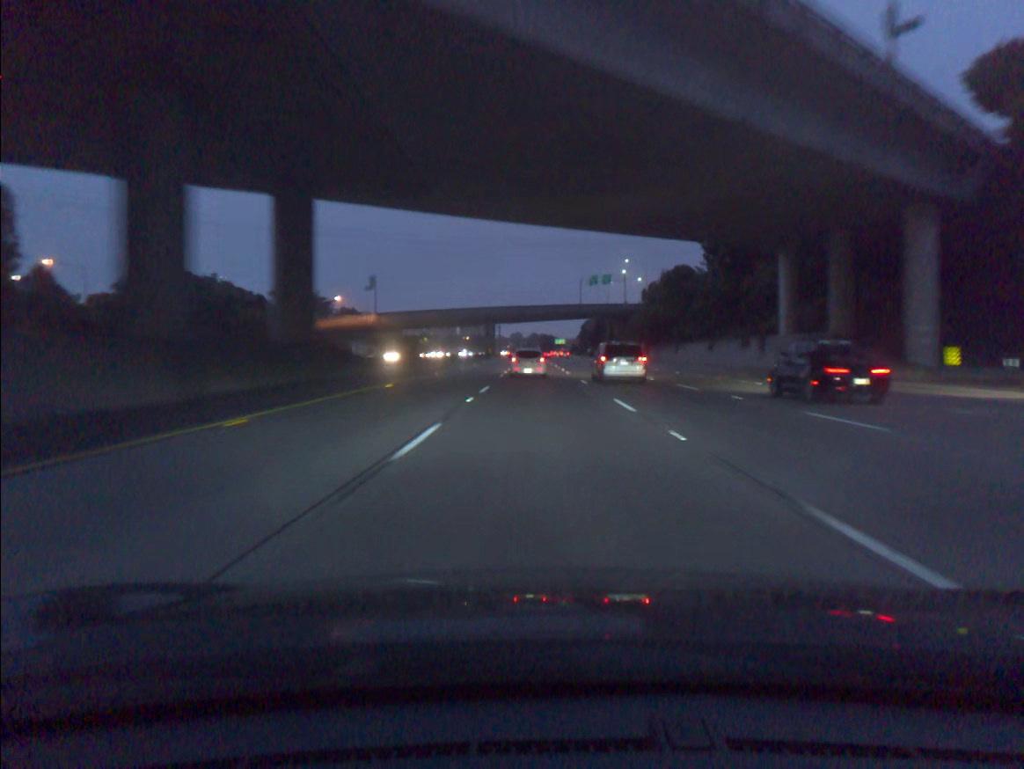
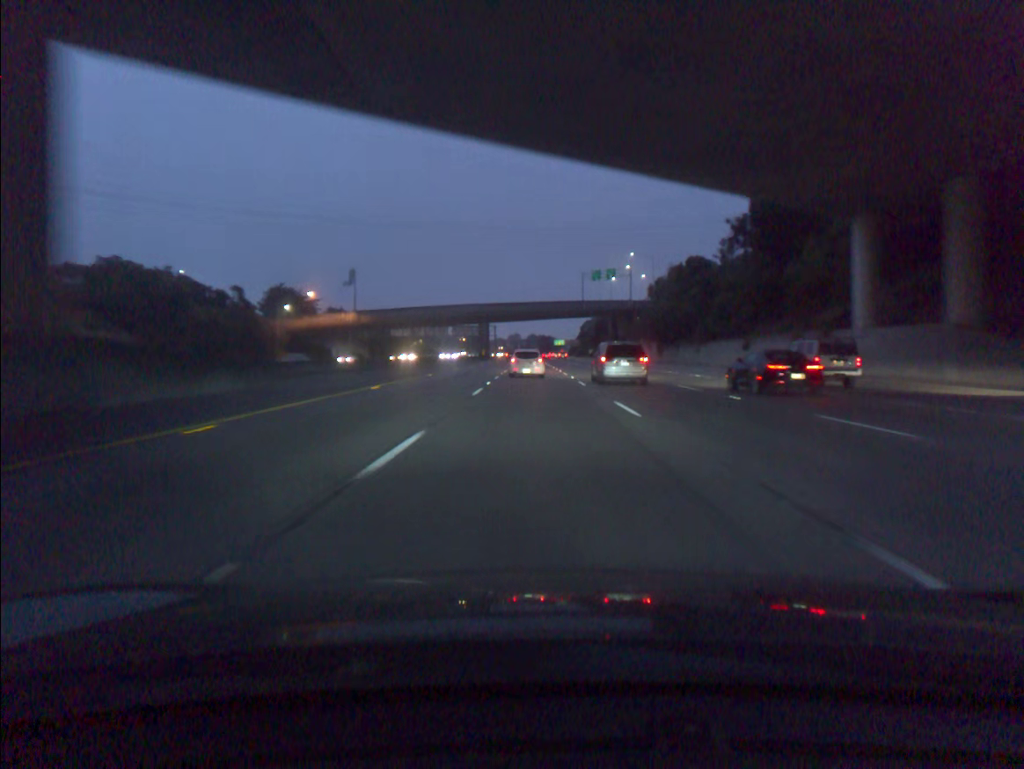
(0.0, +15.9) m; 0°
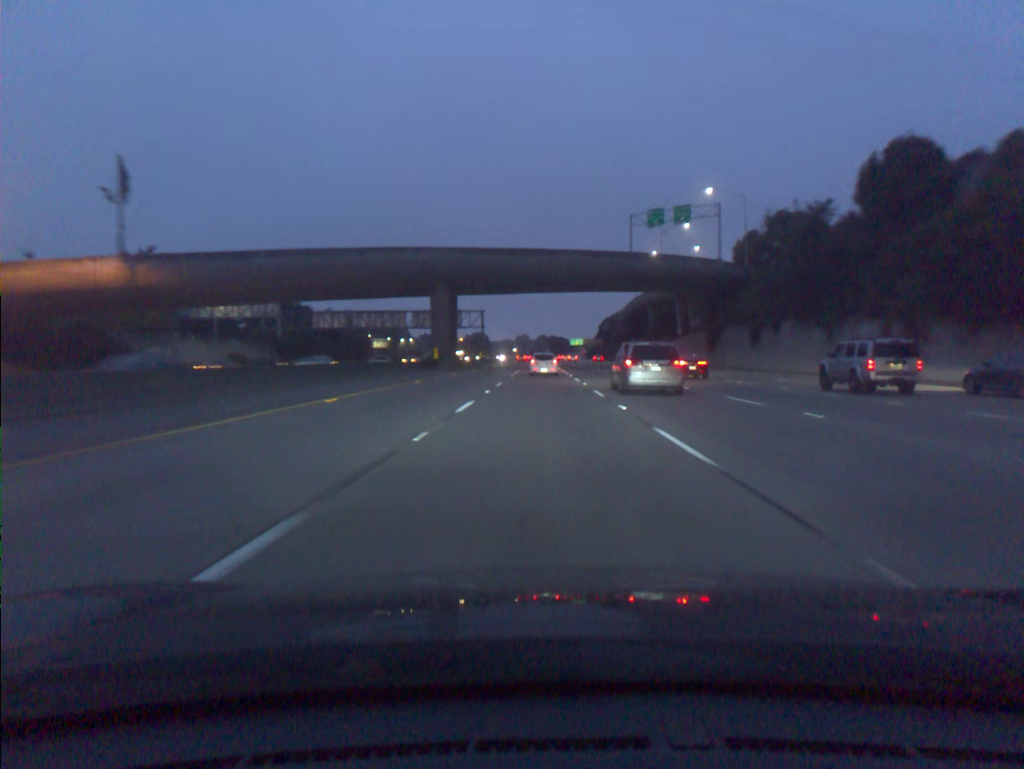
(-0.5, +79.3) m; -1°
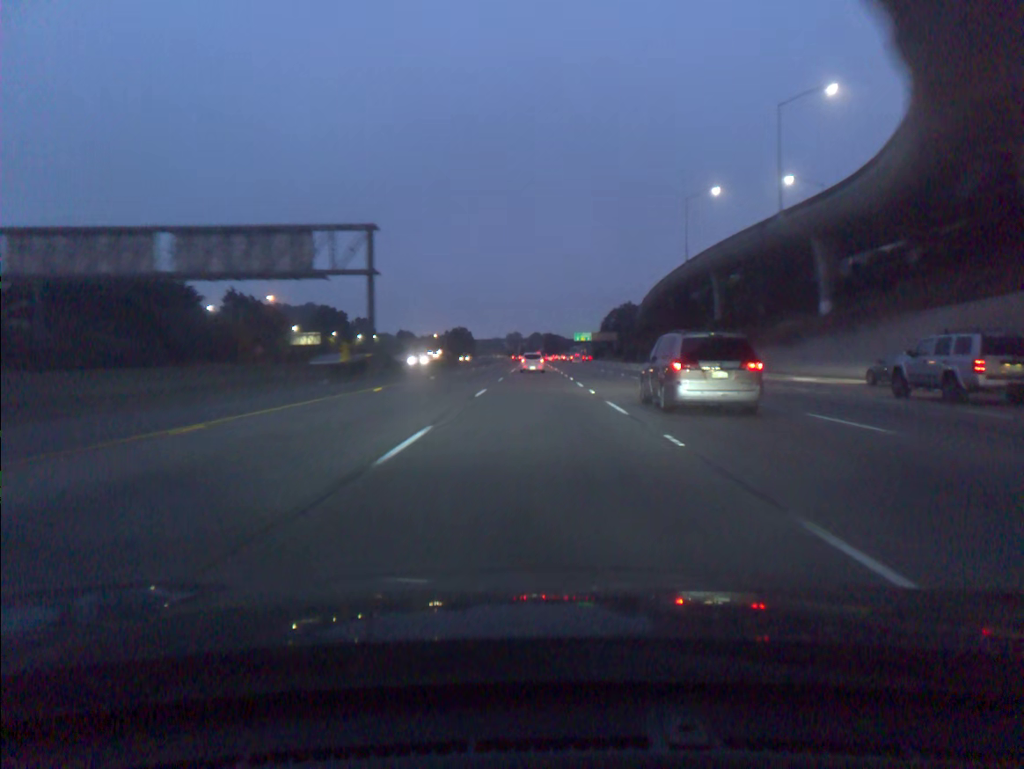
(+0.4, +80.9) m; 0°
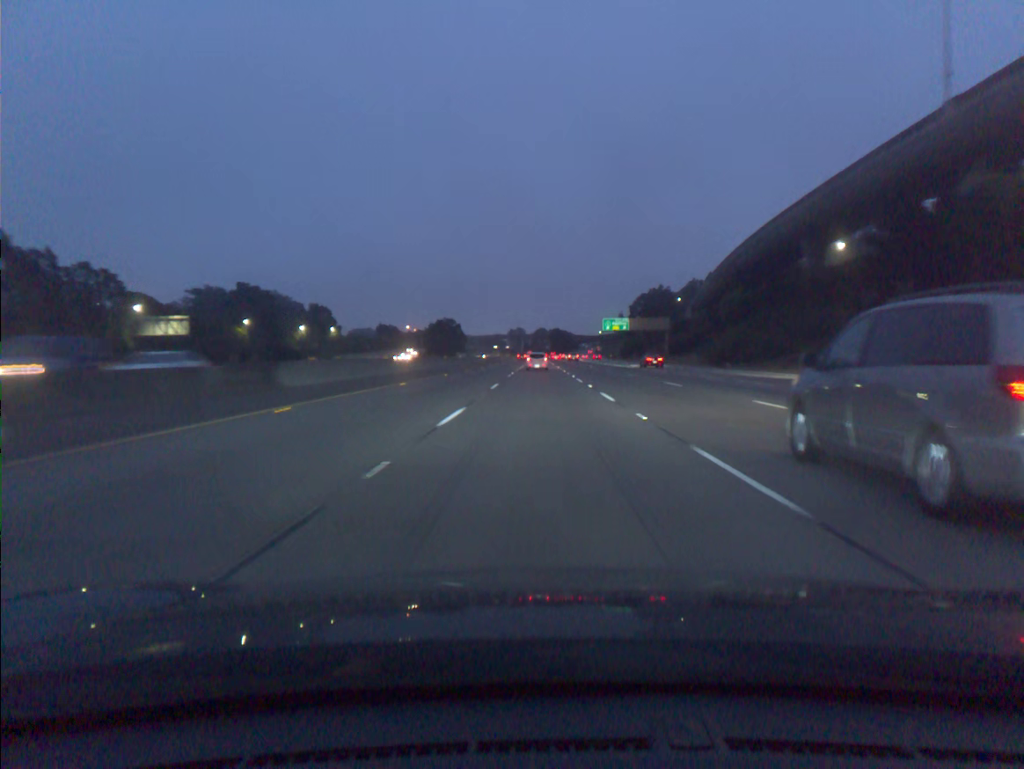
(-0.3, +83.0) m; 0°
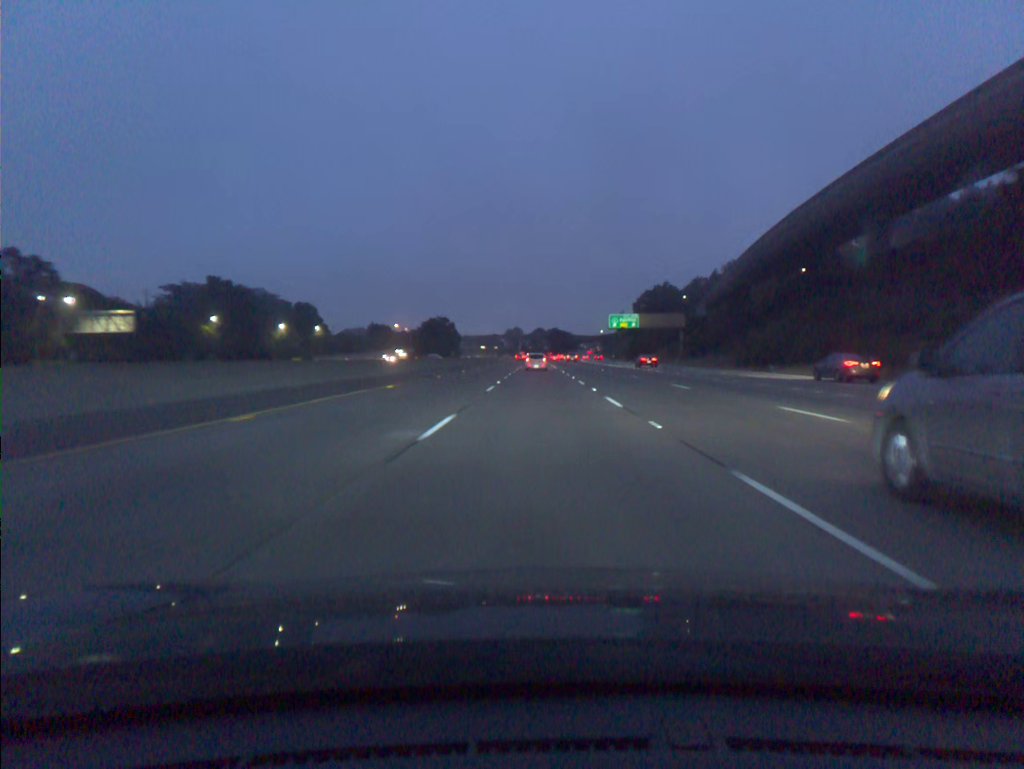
(0.0, +16.8) m; 0°
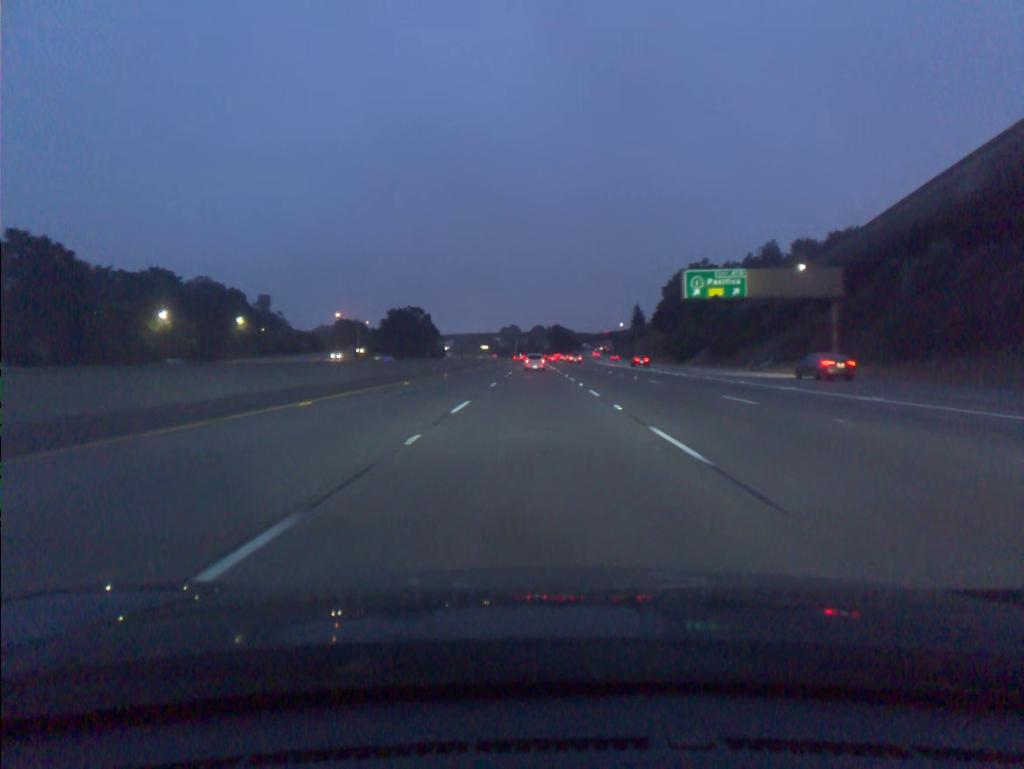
(+0.2, +68.0) m; 0°
